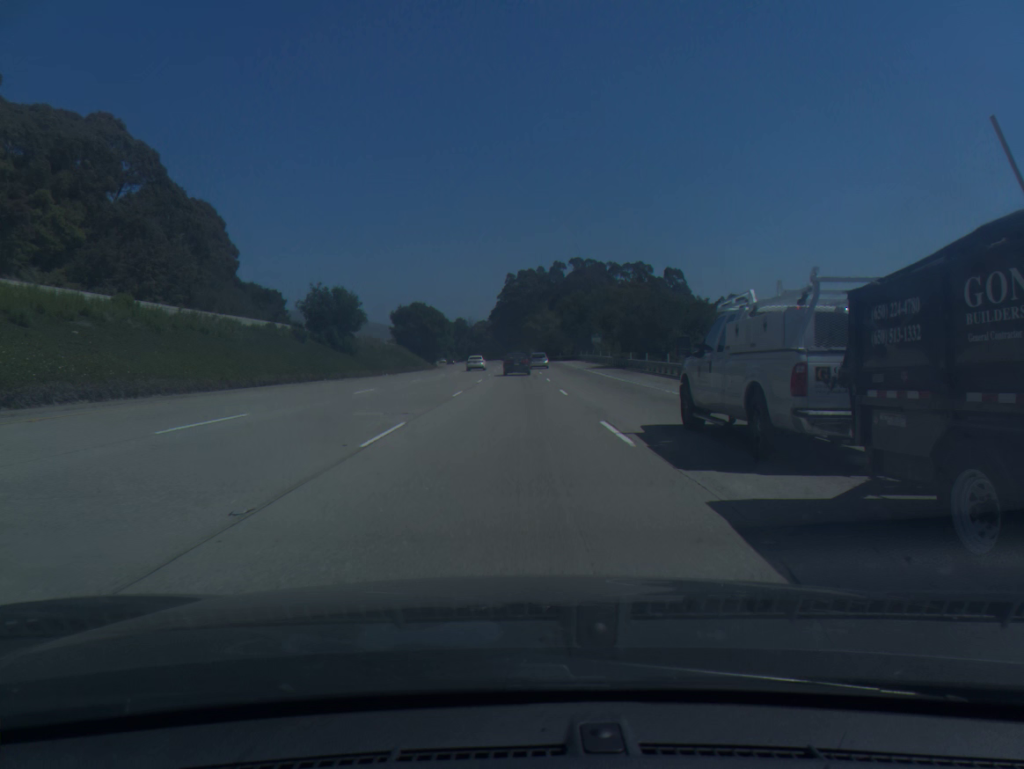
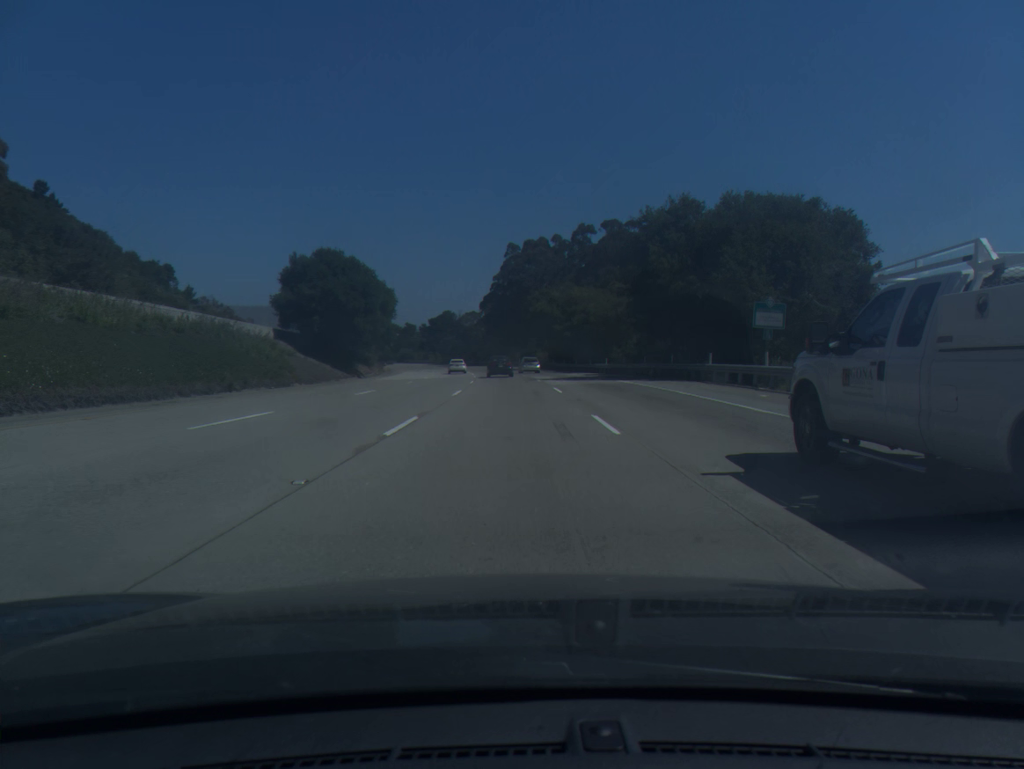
(-0.2, +71.2) m; 0°
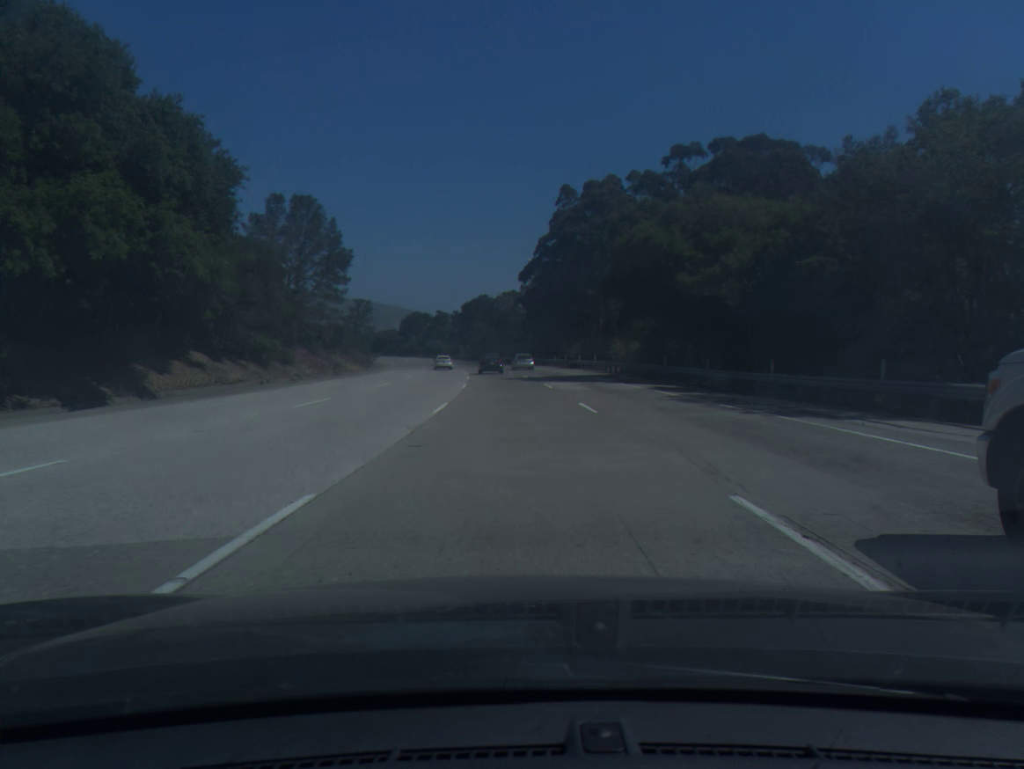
(-1.0, +53.3) m; -3°
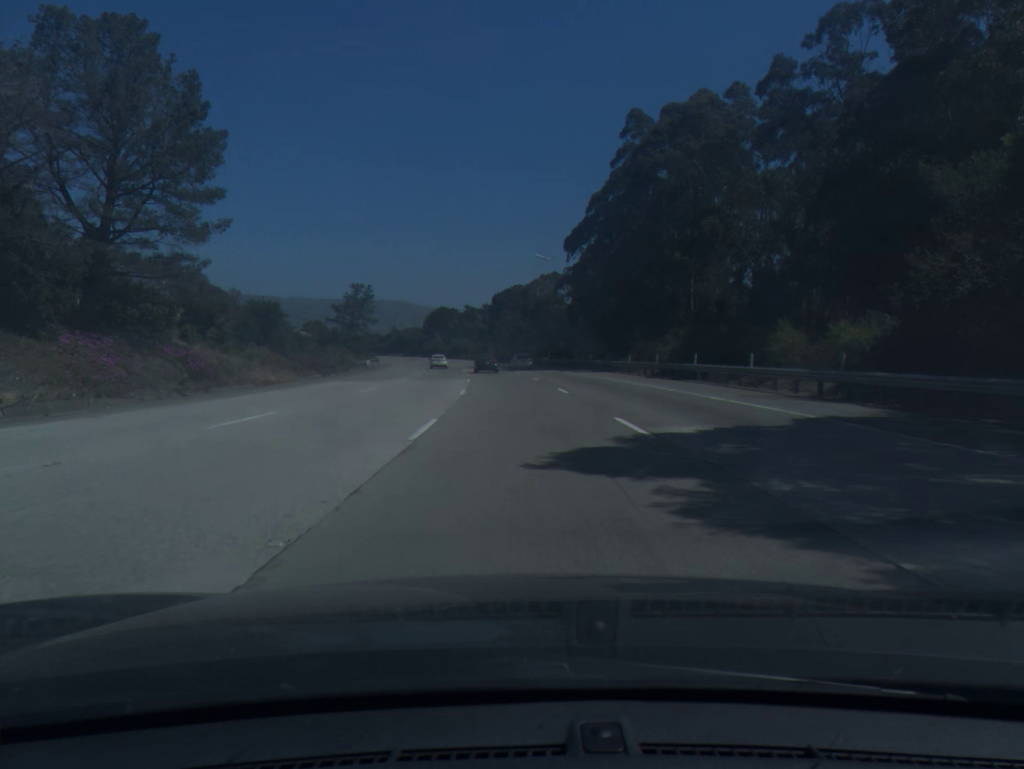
(-0.9, +35.6) m; -3°
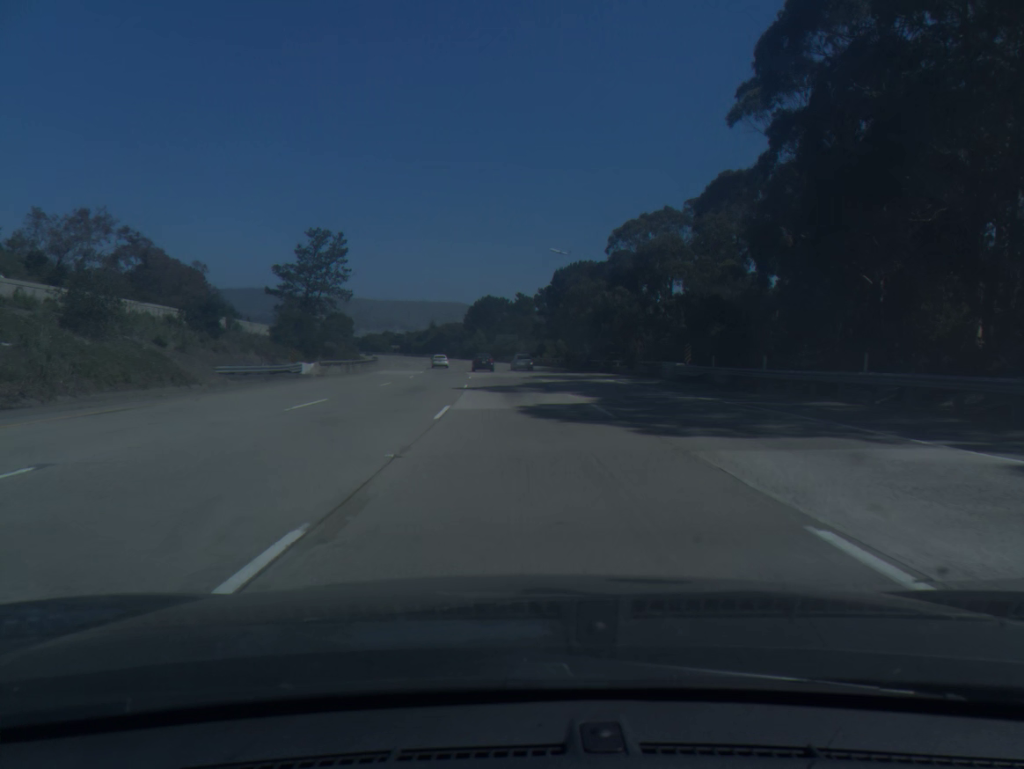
(-1.9, +53.6) m; -4°
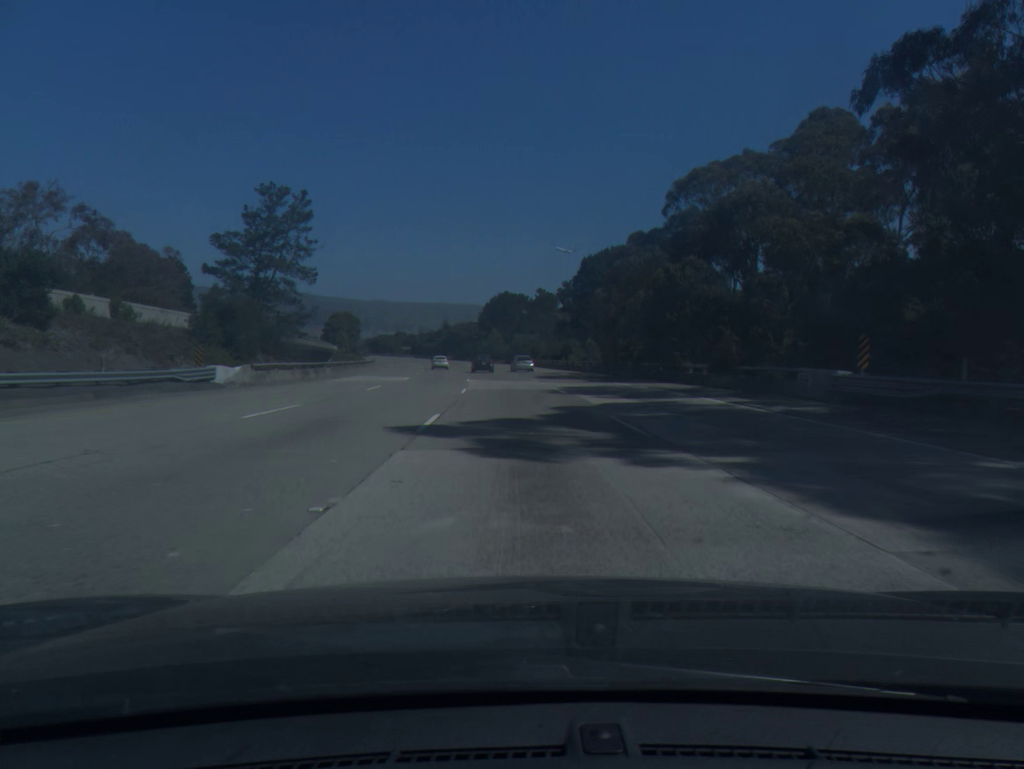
(-0.2, +18.0) m; -1°
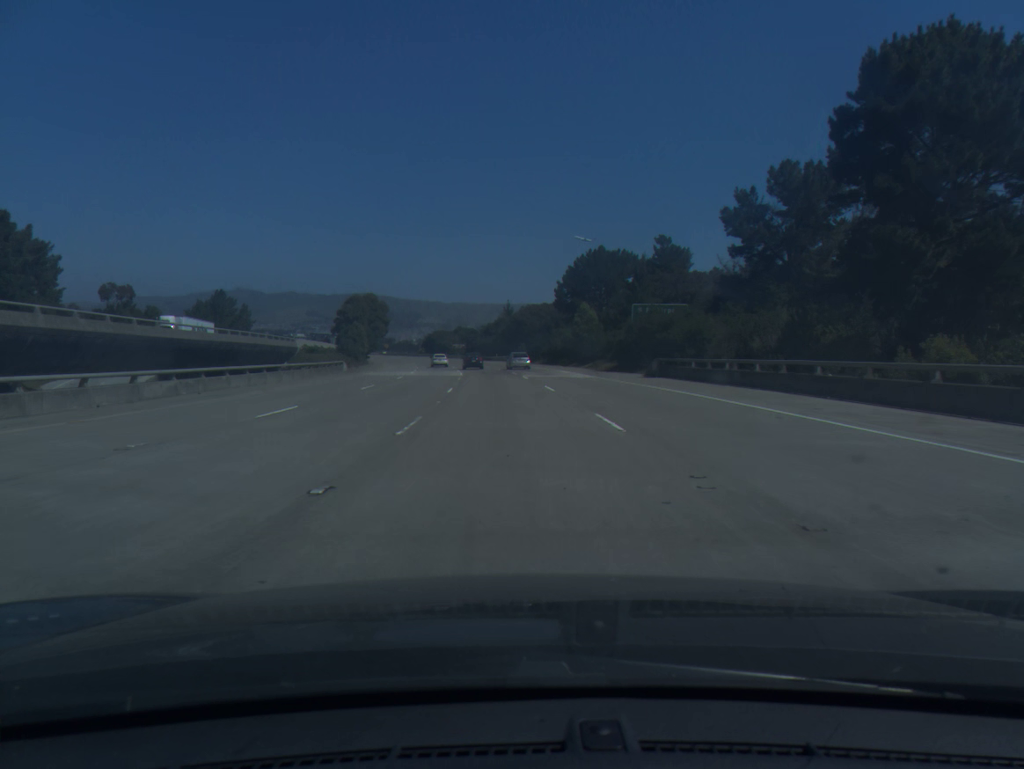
(-3.3, +73.2) m; -6°
